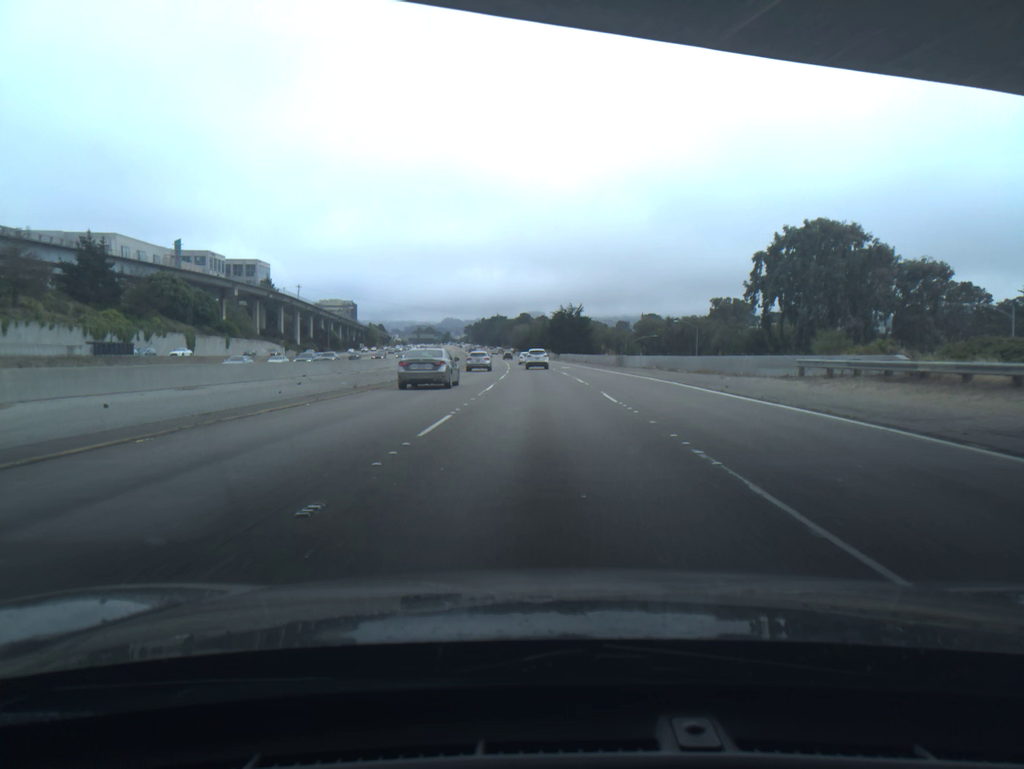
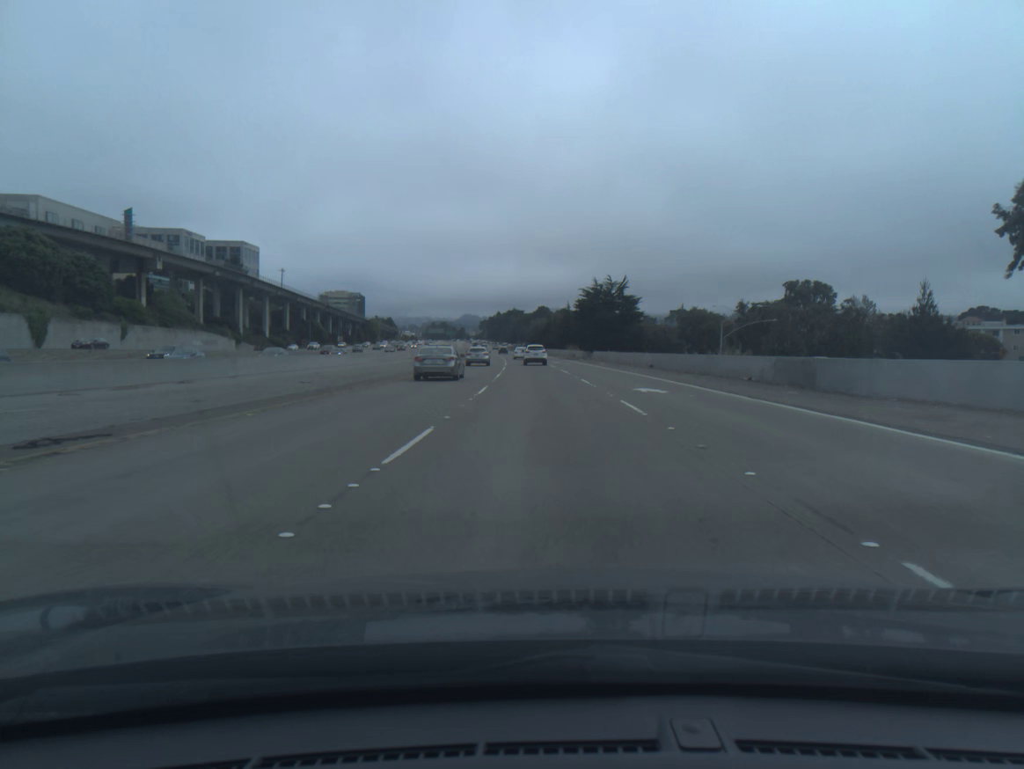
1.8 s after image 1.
(-0.5, +47.0) m; -1°
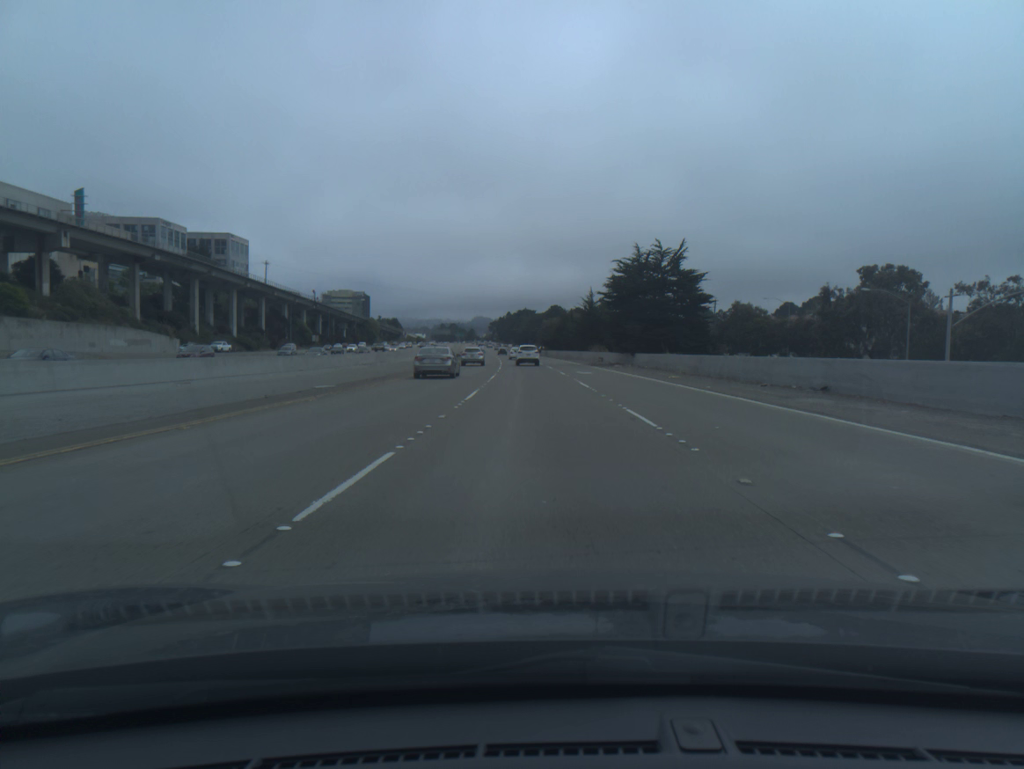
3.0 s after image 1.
(-0.2, +31.5) m; -1°
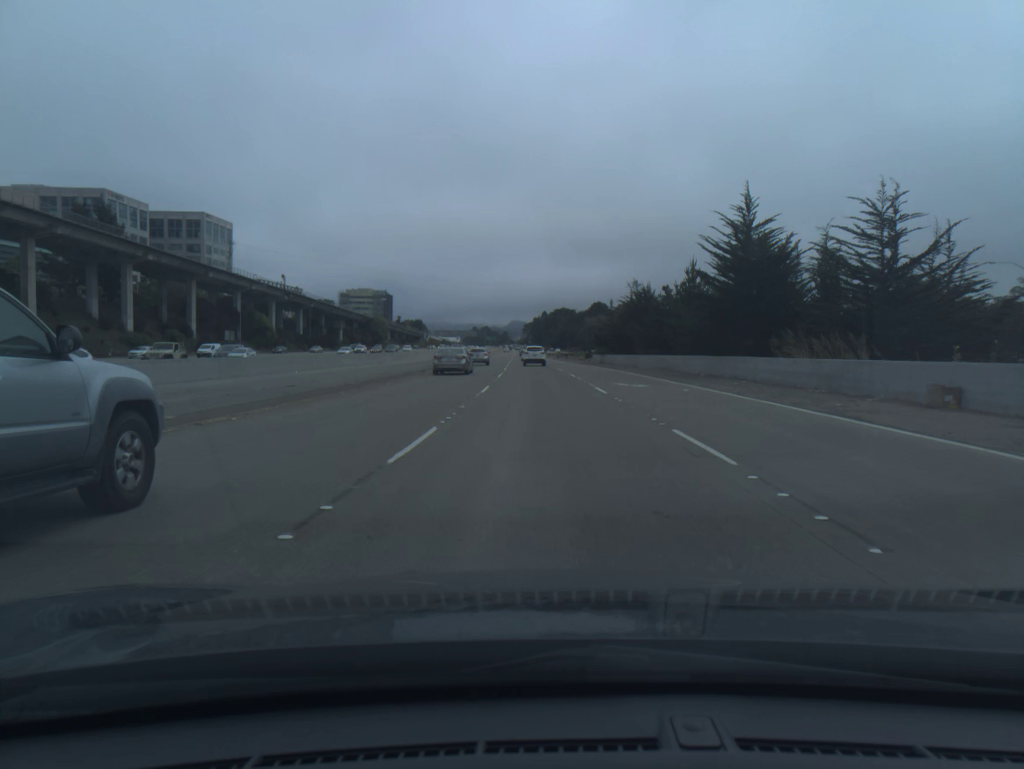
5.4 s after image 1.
(-1.6, +62.7) m; -3°
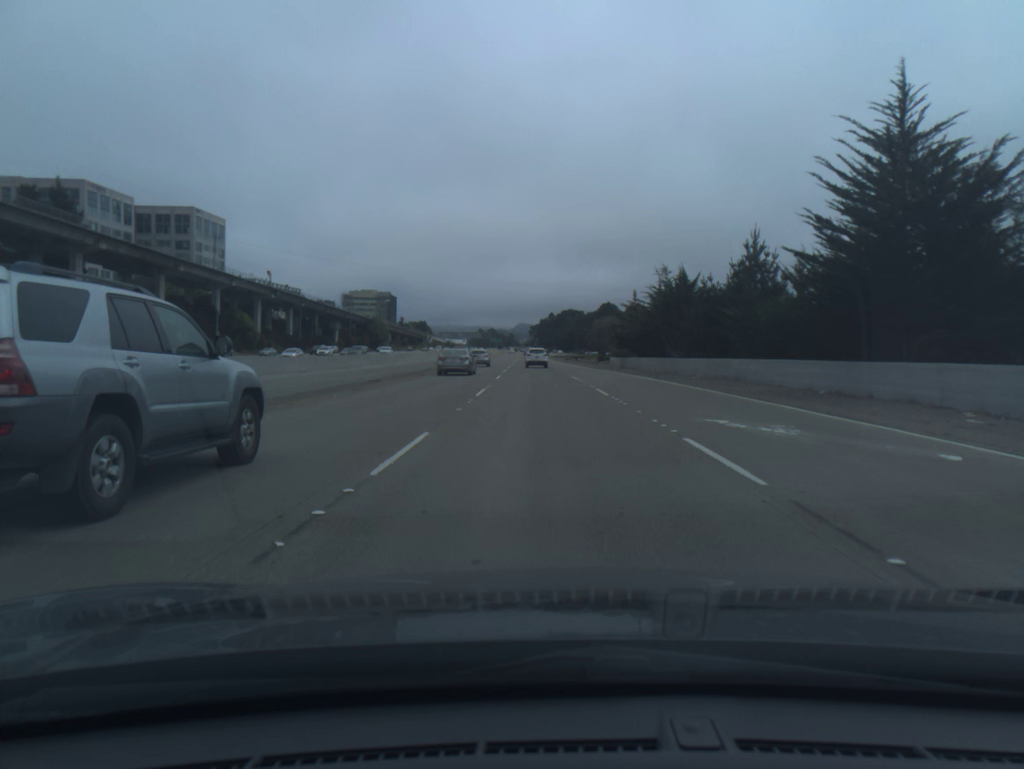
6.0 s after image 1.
(-0.1, +15.7) m; 0°
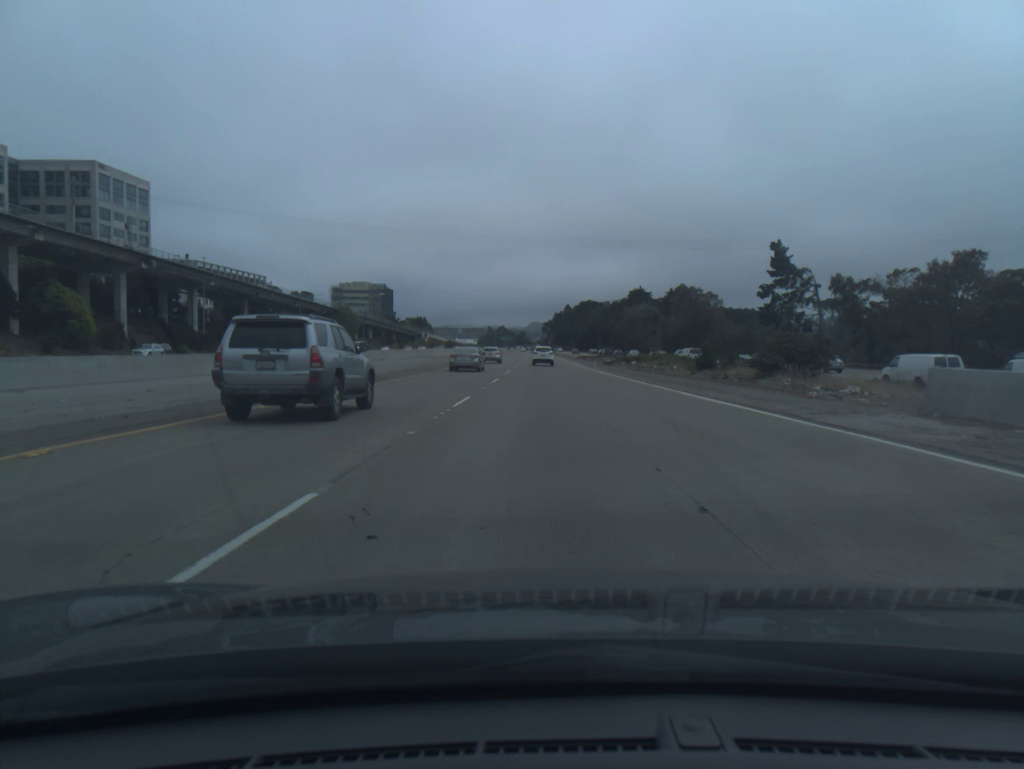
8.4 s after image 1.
(-0.7, +62.6) m; -1°
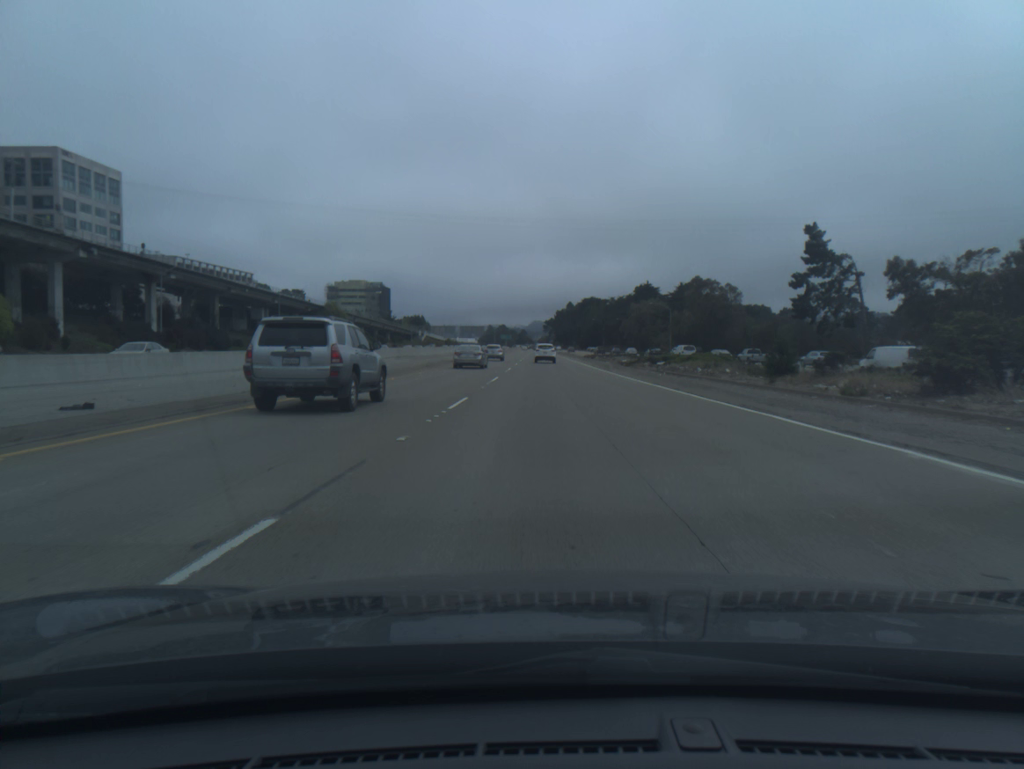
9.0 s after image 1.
(0.0, +15.6) m; 0°
